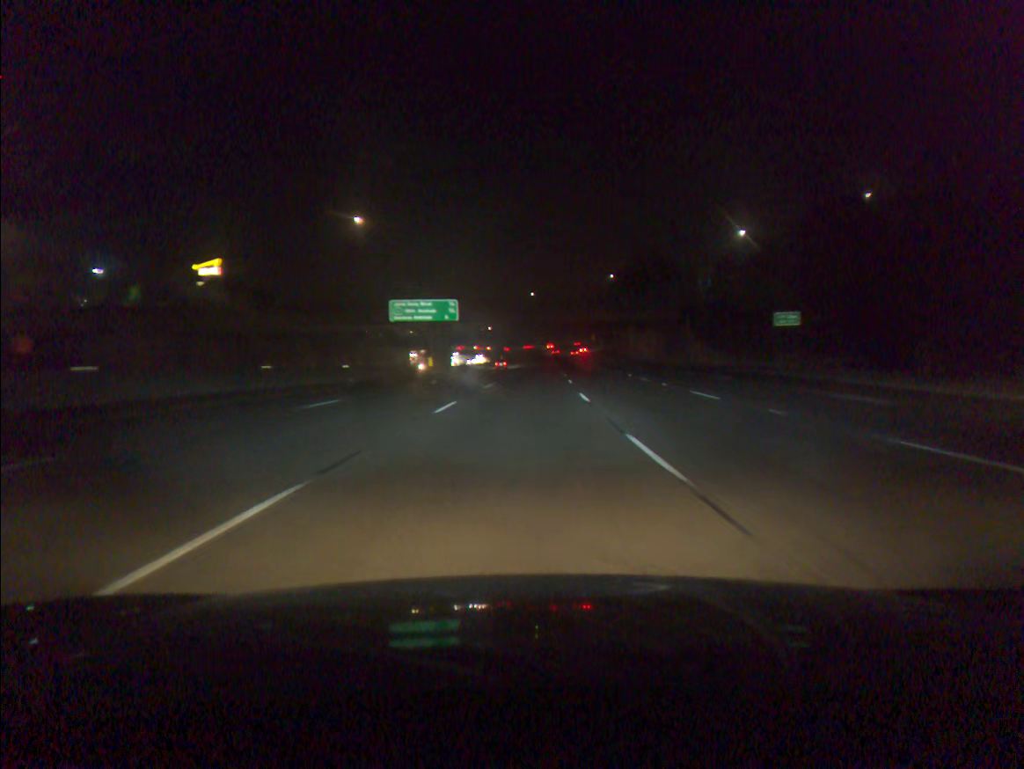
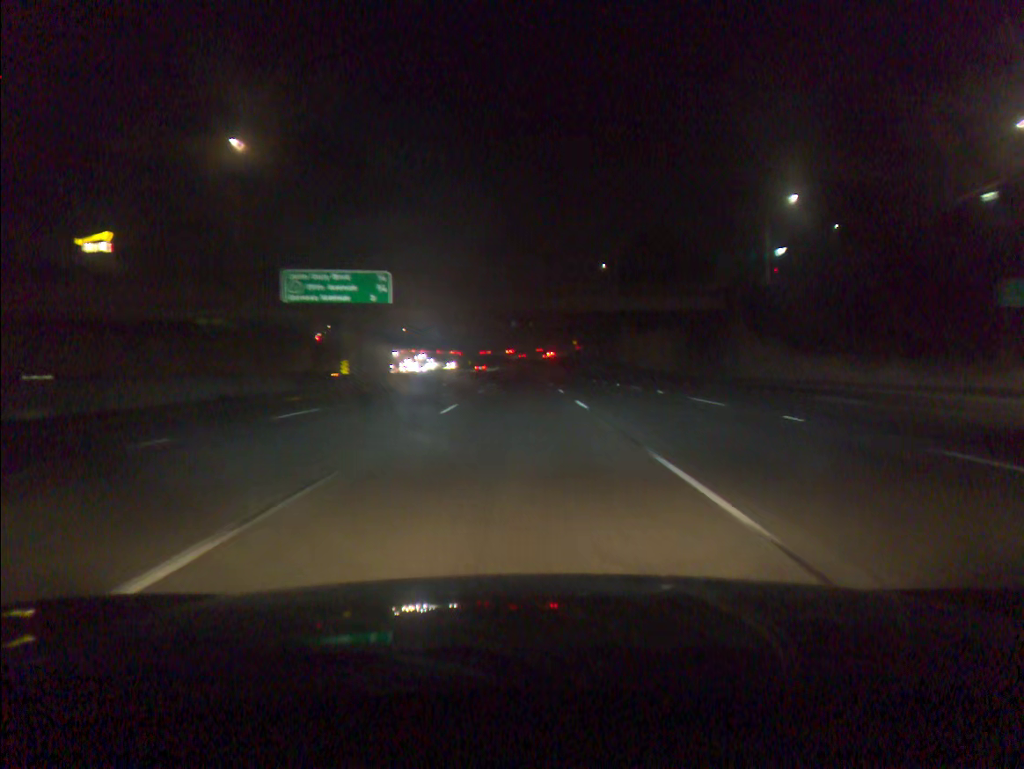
(+0.5, +30.6) m; +2°
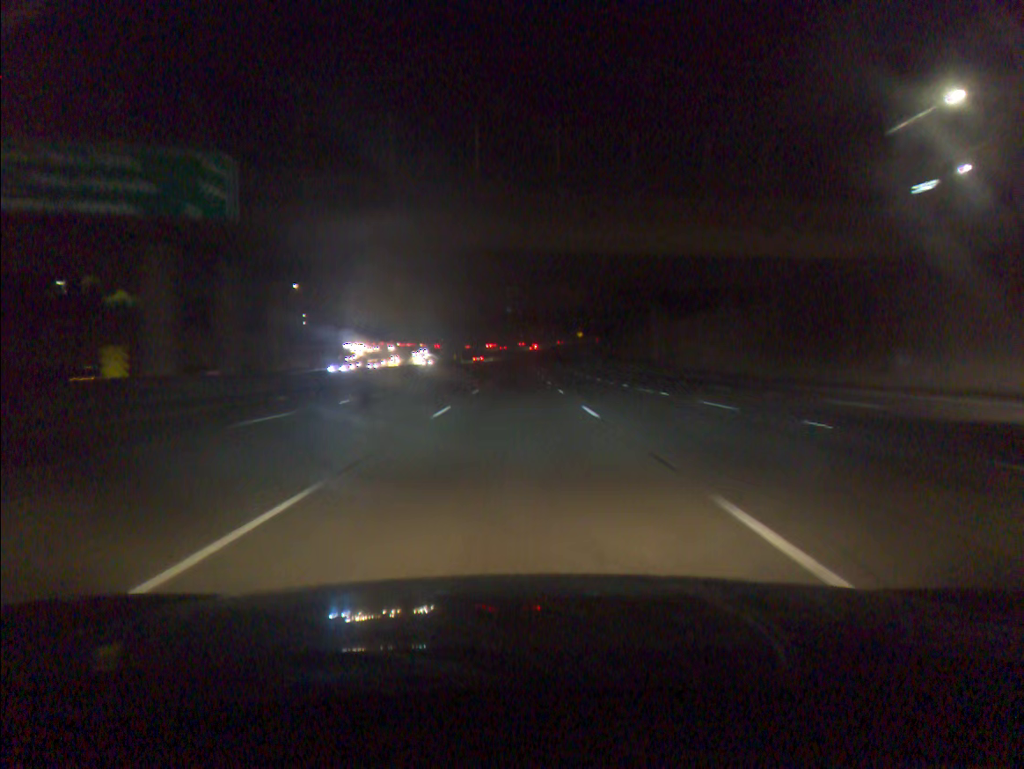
(+0.2, +30.4) m; 0°
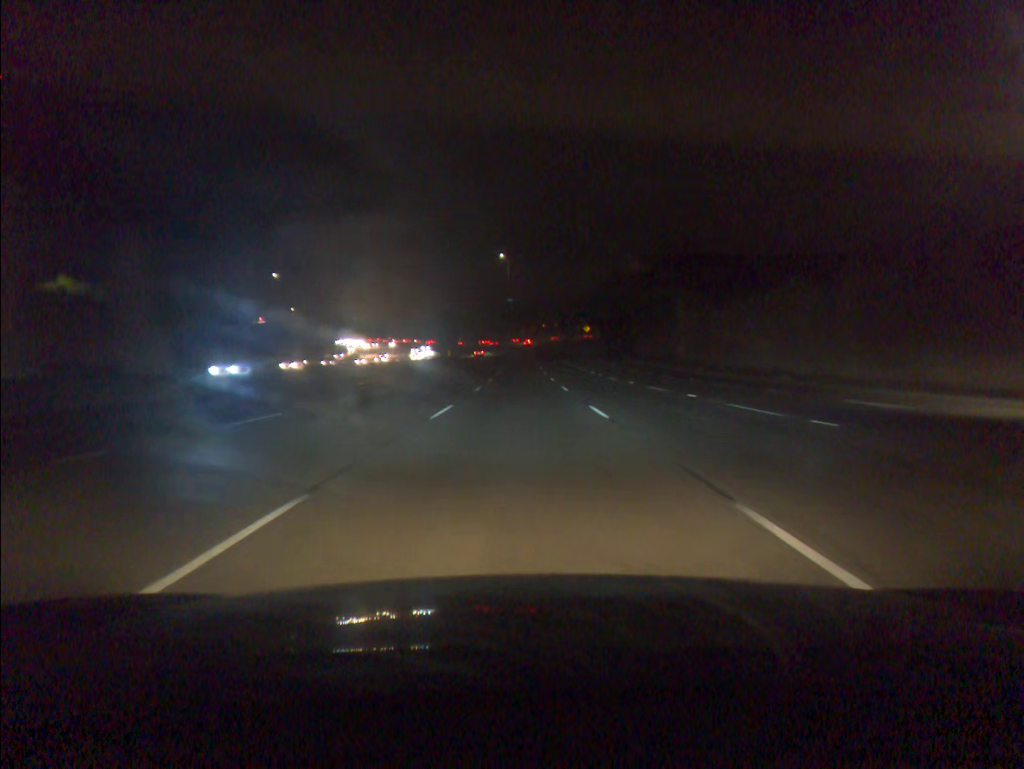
(0.0, +15.2) m; 0°
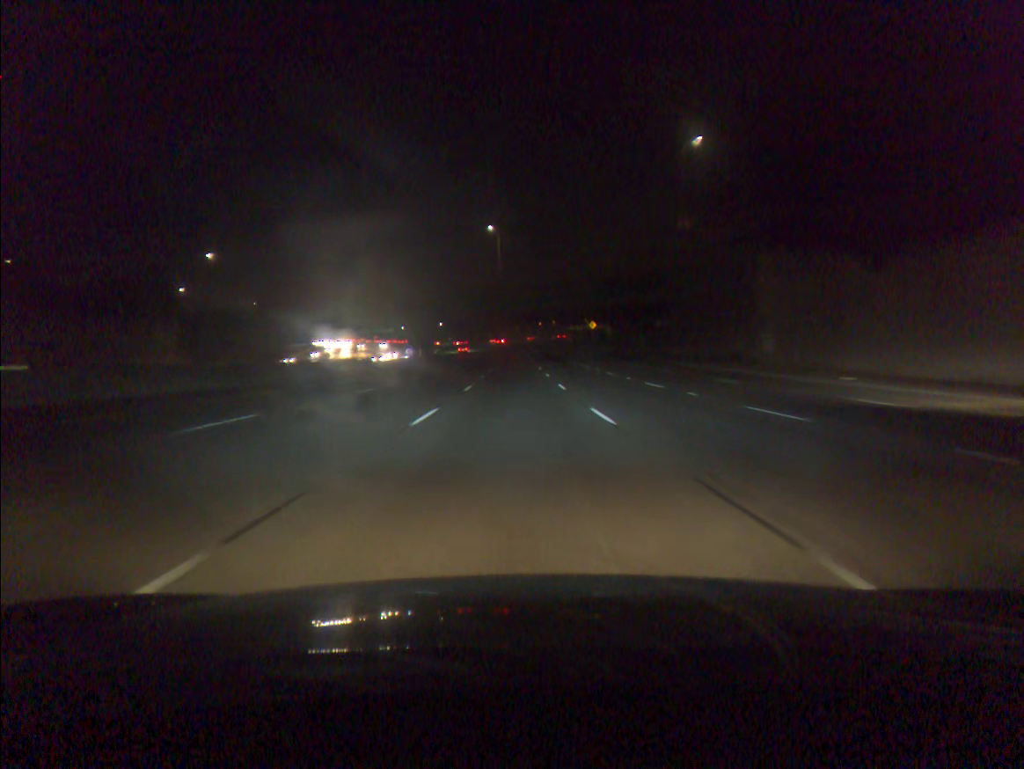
(+0.1, +30.4) m; 0°
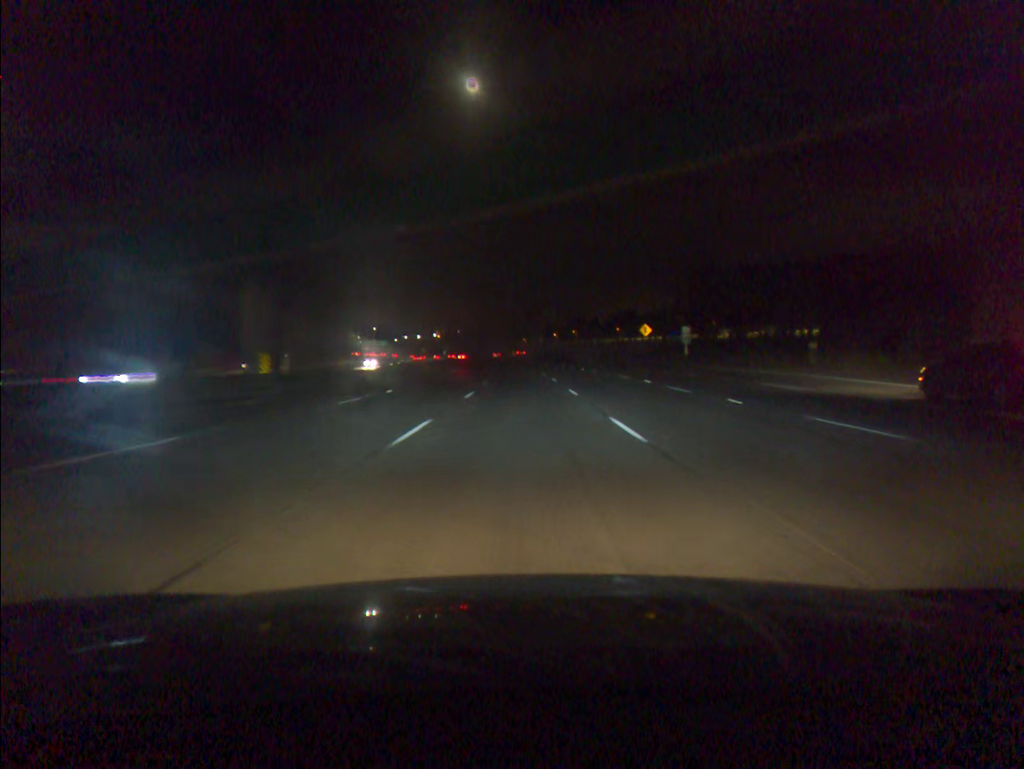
(-0.3, +60.4) m; -1°
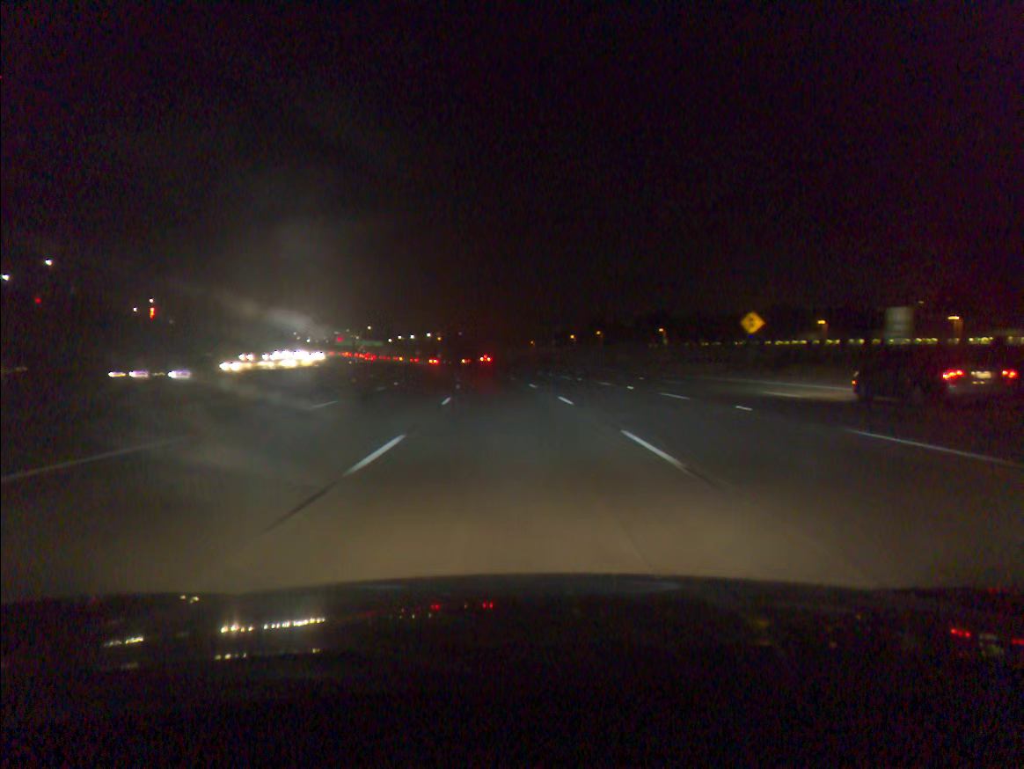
(0.0, +44.7) m; -1°
